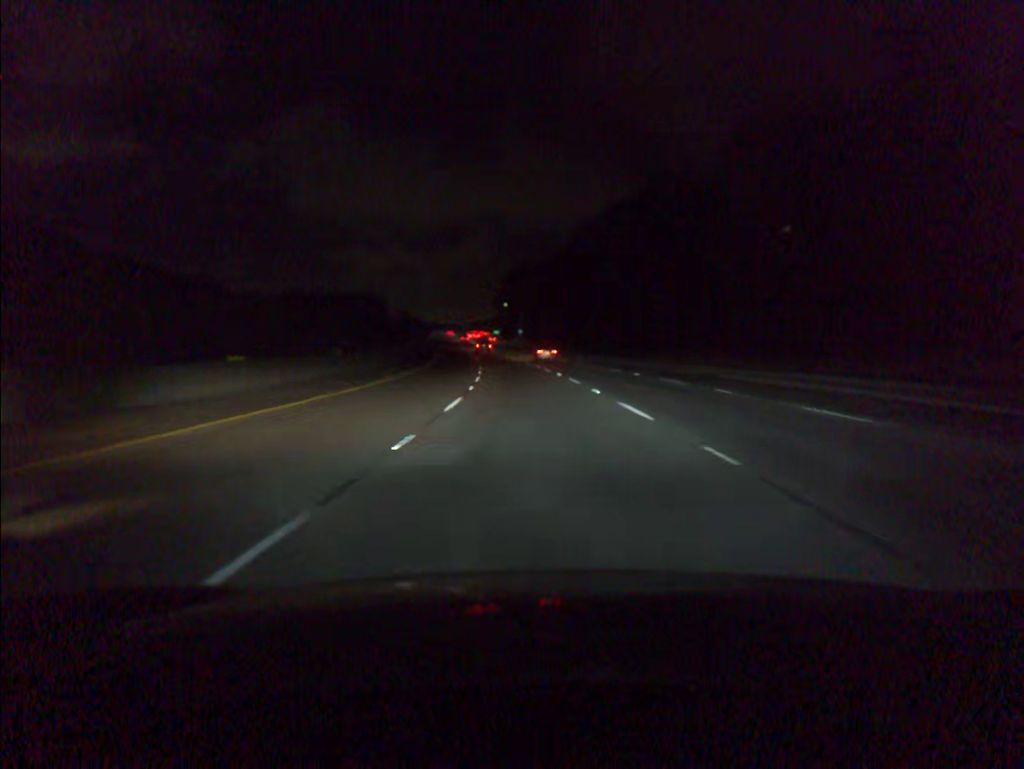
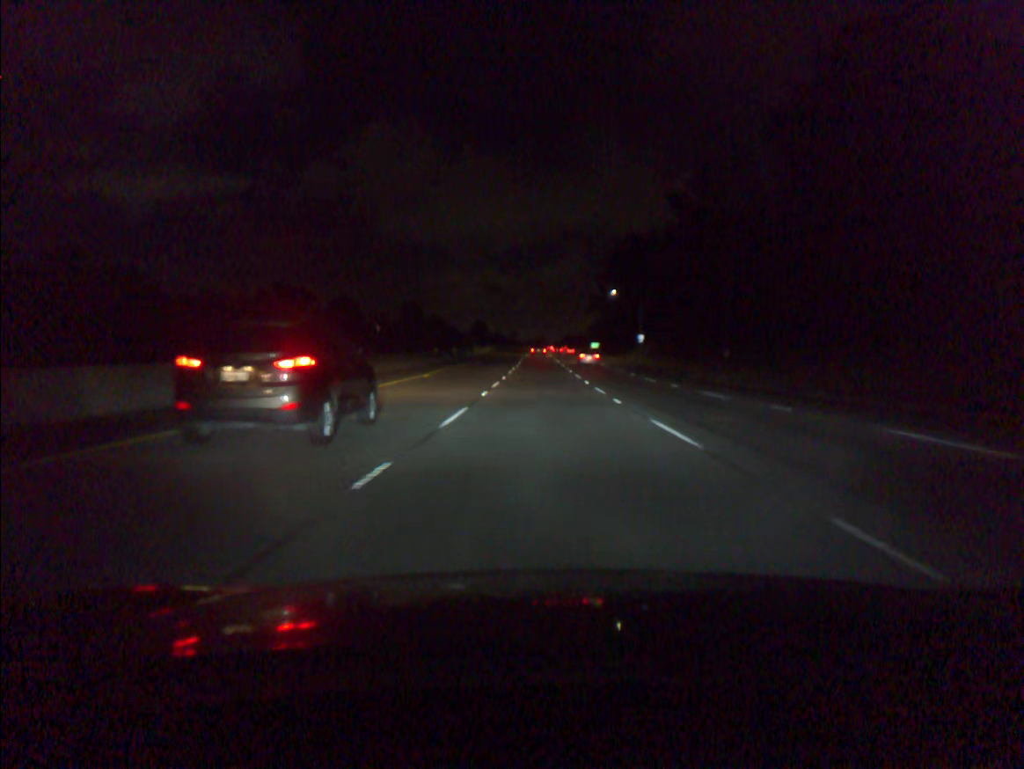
(-6.3, +90.3) m; -7°
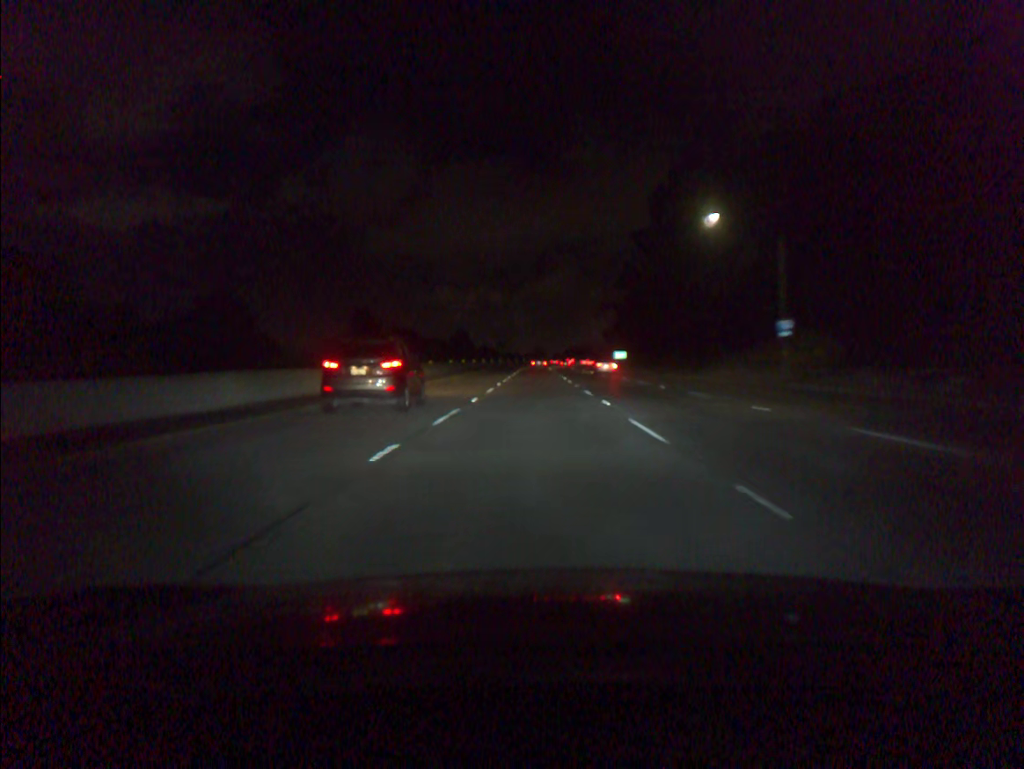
(0.0, +72.1) m; 0°
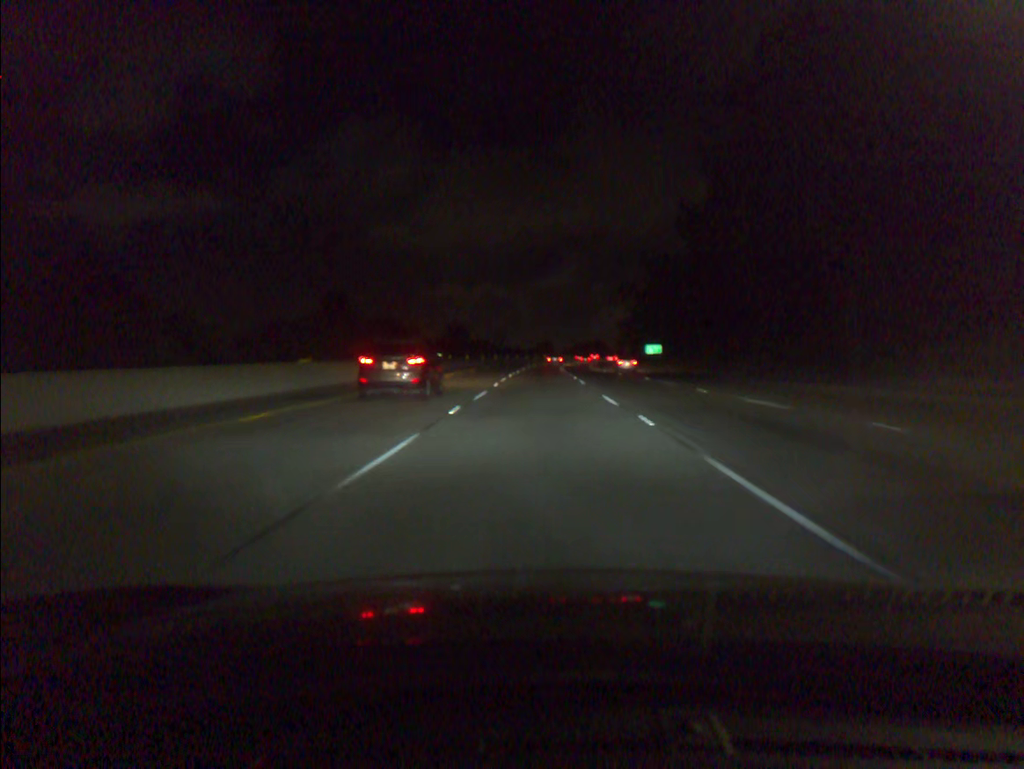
(-0.2, +36.1) m; 0°
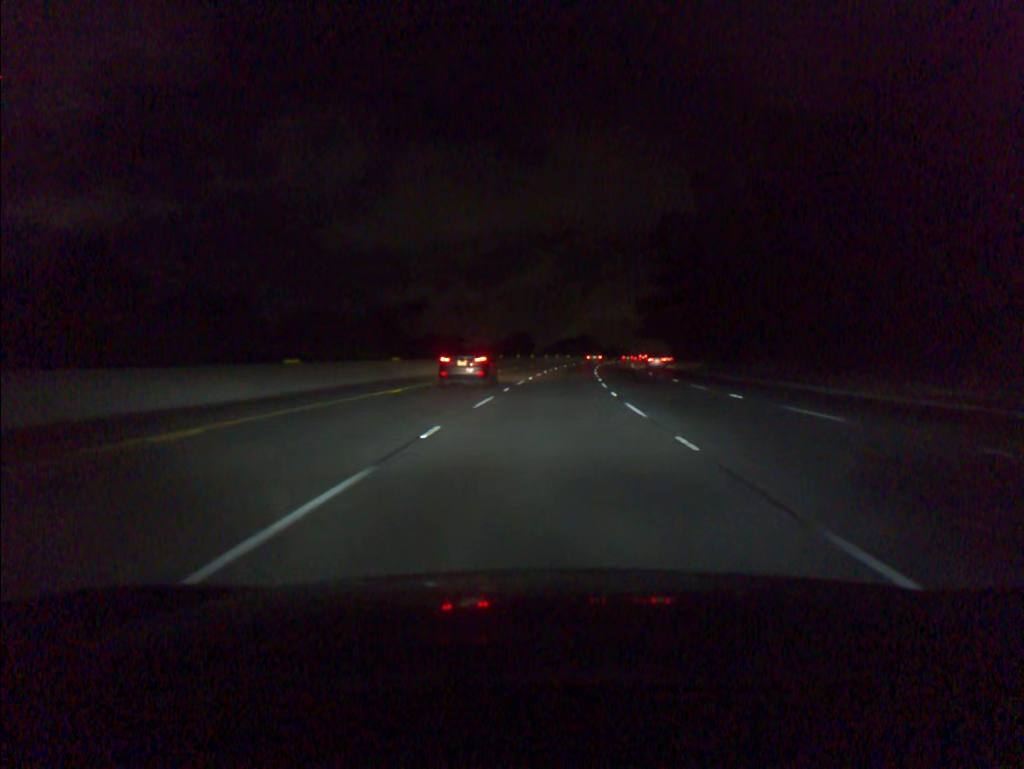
(+0.6, +90.9) m; +2°
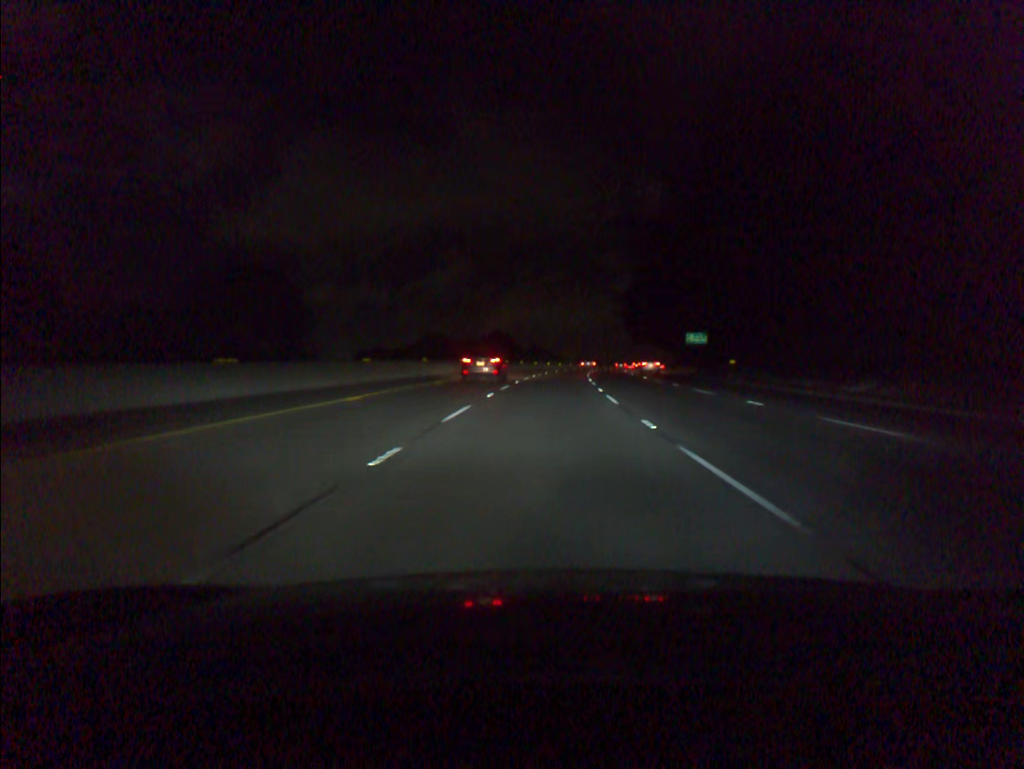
(+5.1, +91.1) m; +6°
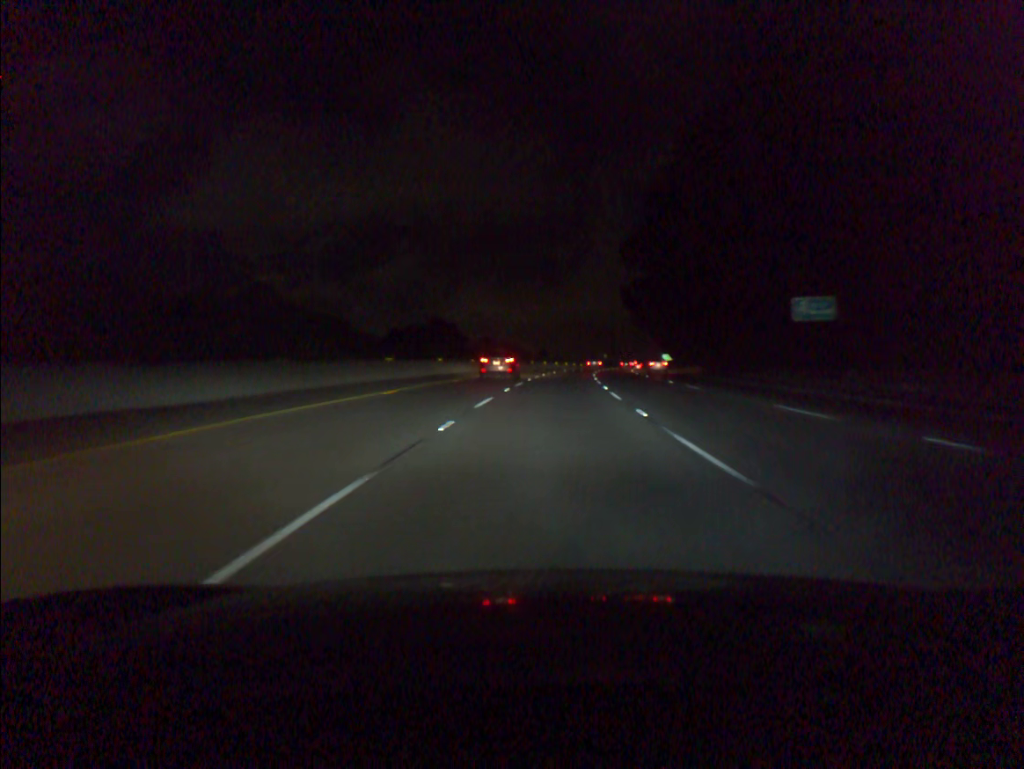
(+1.4, +54.8) m; +3°
